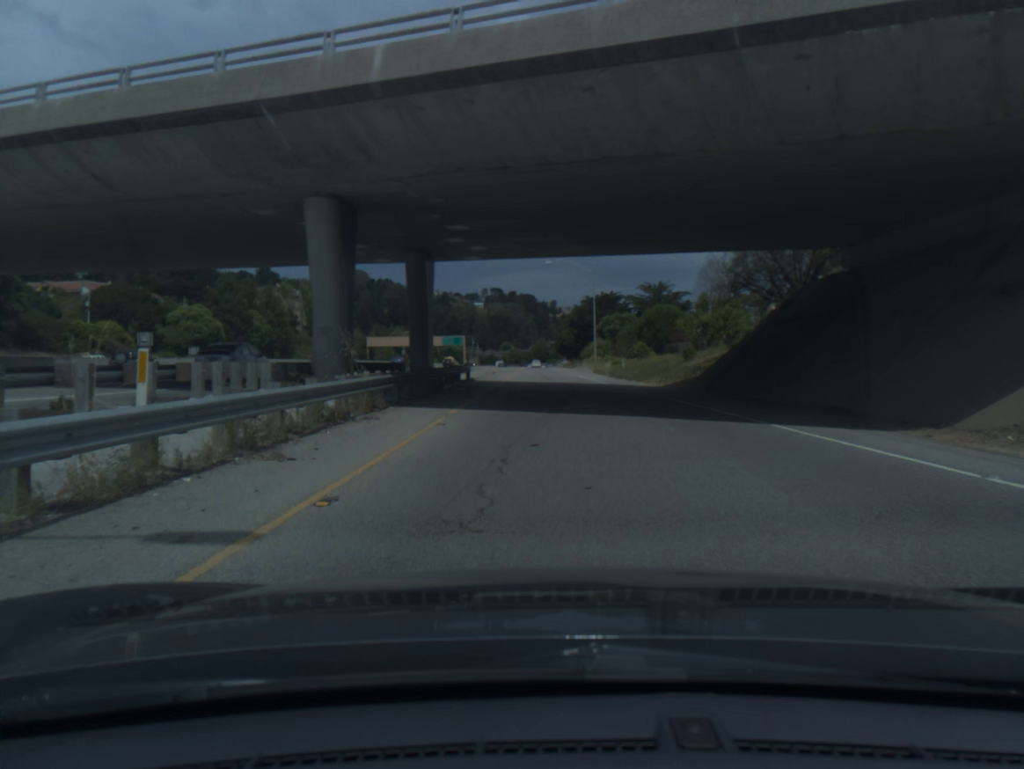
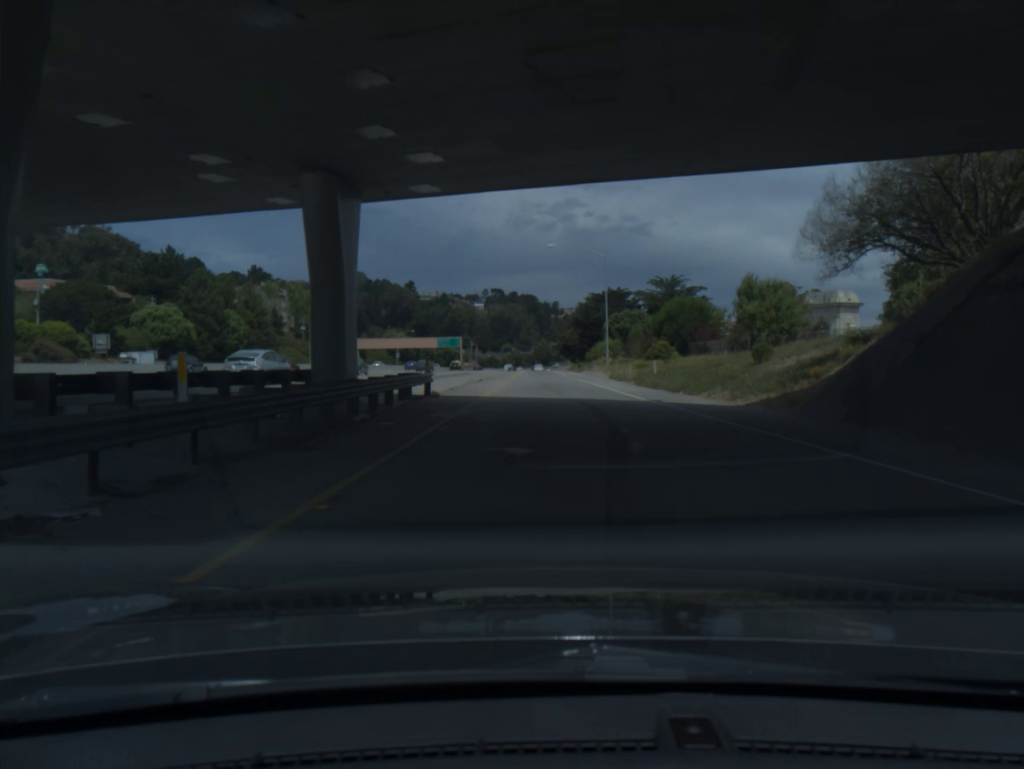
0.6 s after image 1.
(0.0, +14.4) m; 0°
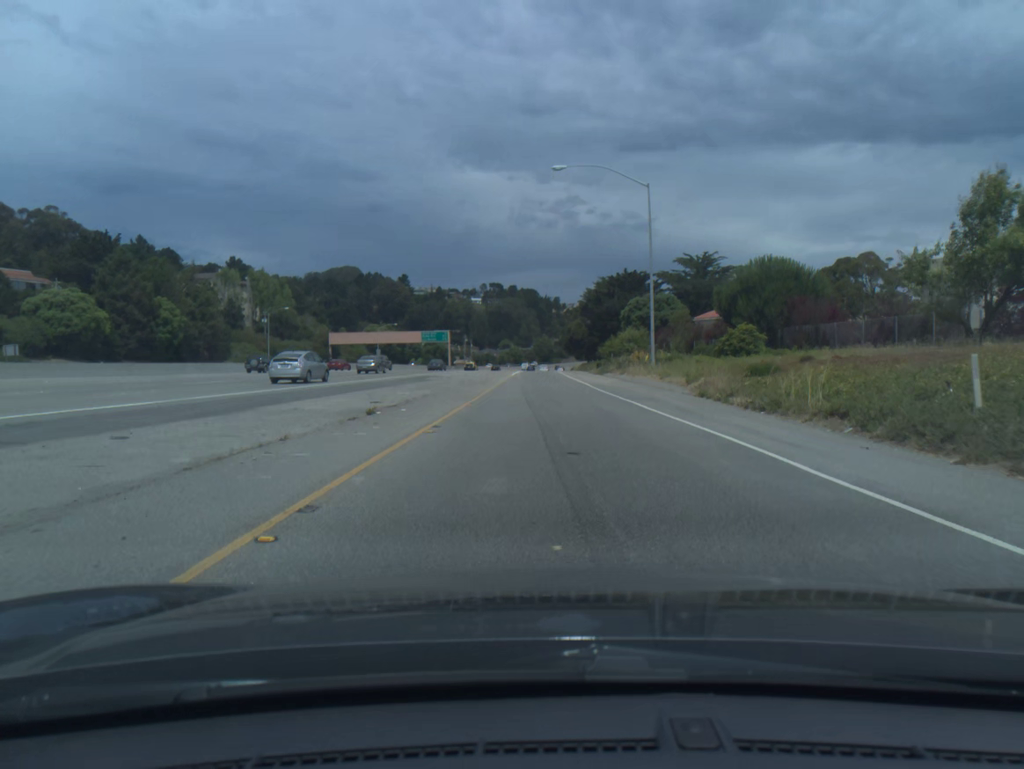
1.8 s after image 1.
(-0.1, +29.8) m; 0°
